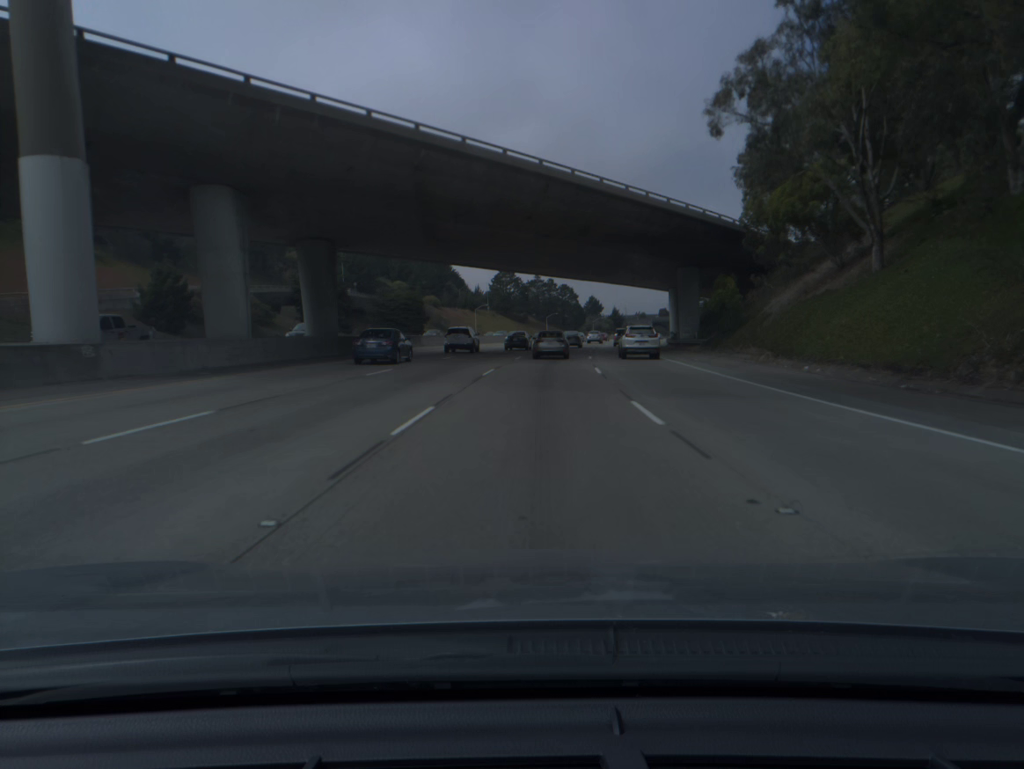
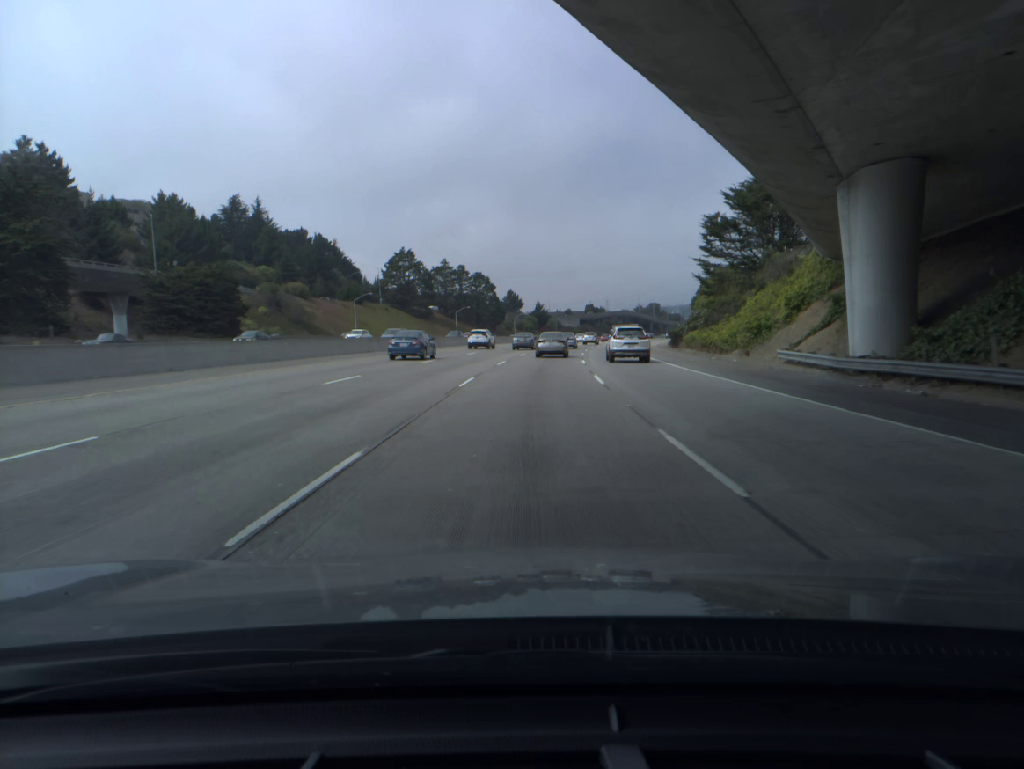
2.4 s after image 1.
(+3.2, +61.1) m; +6°
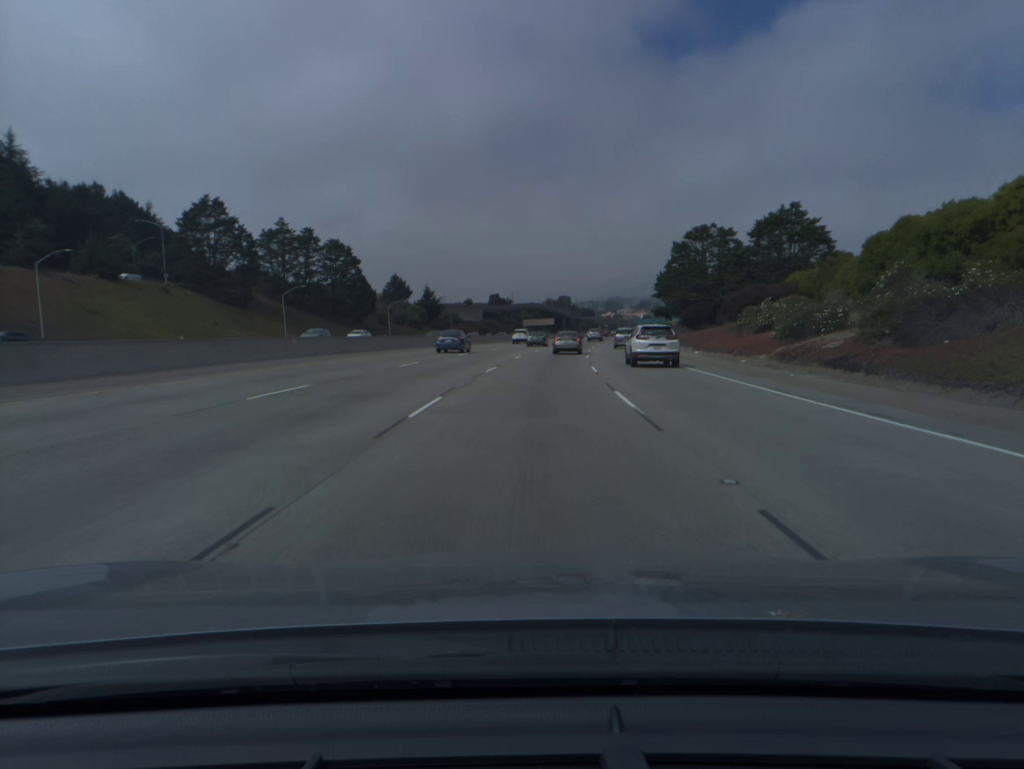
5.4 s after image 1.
(+4.8, +77.3) m; +7°
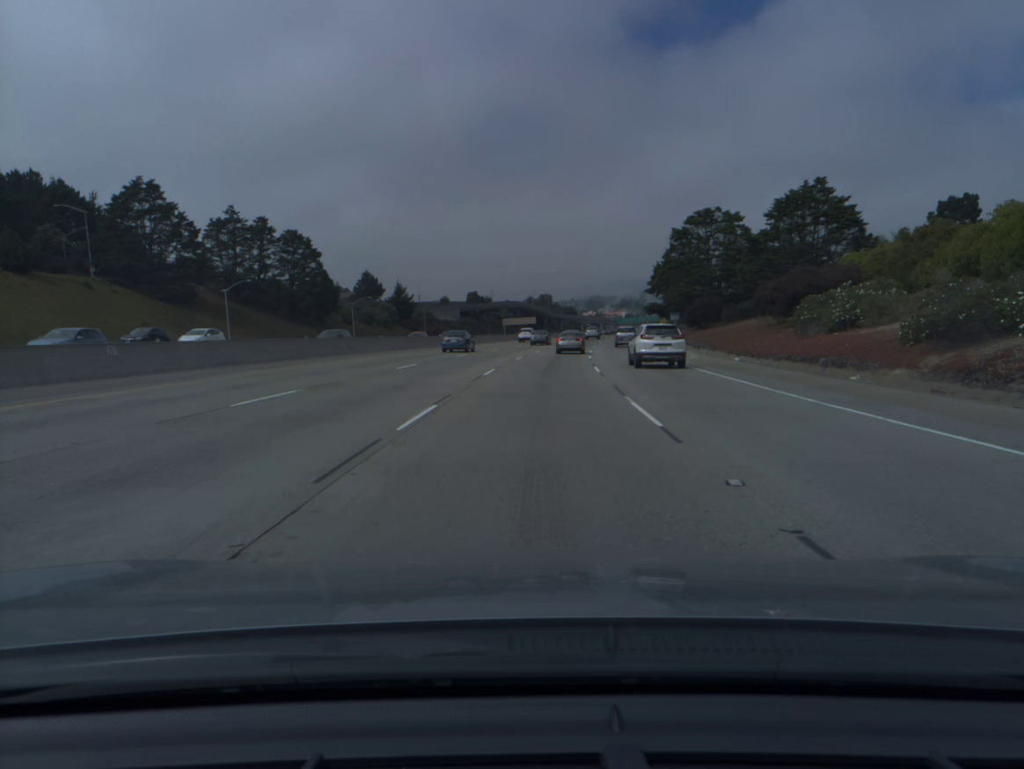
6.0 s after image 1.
(+0.2, +15.7) m; +1°
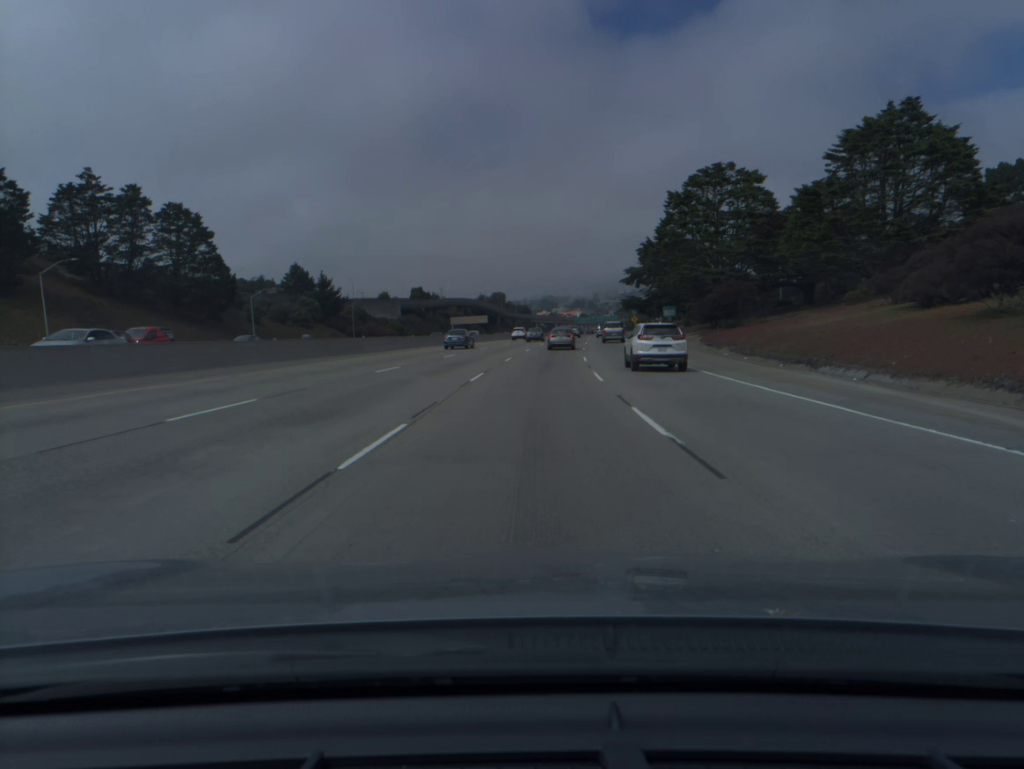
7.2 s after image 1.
(+0.9, +31.6) m; +3°
